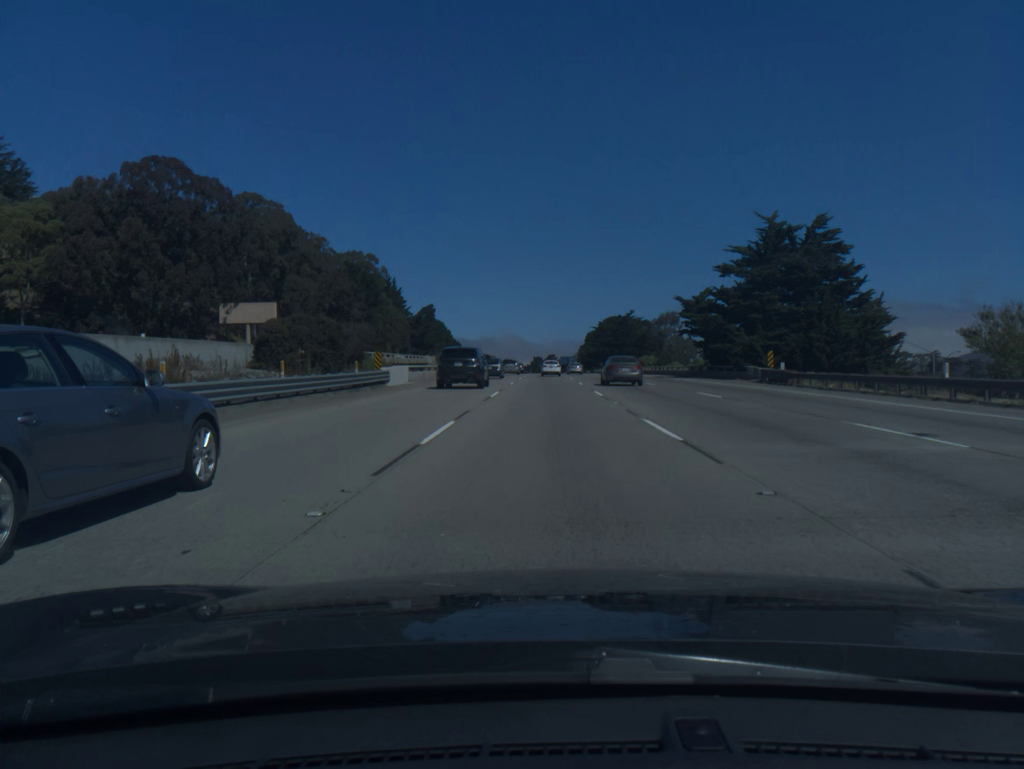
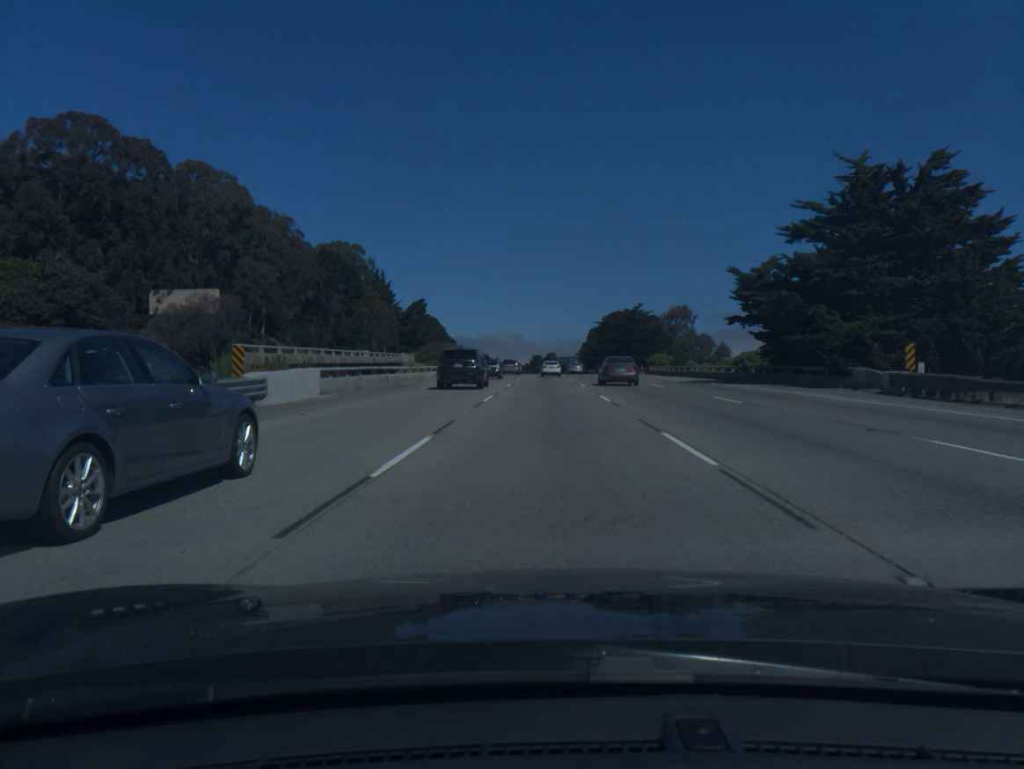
(0.0, +17.5) m; 0°
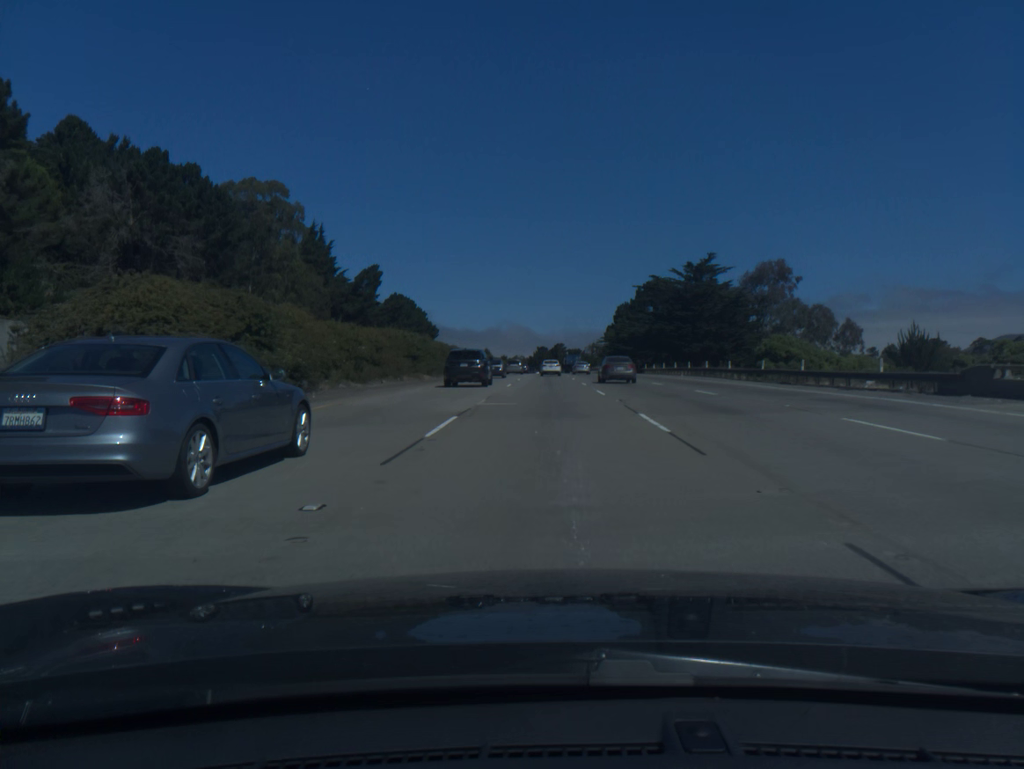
(0.0, +69.9) m; 0°
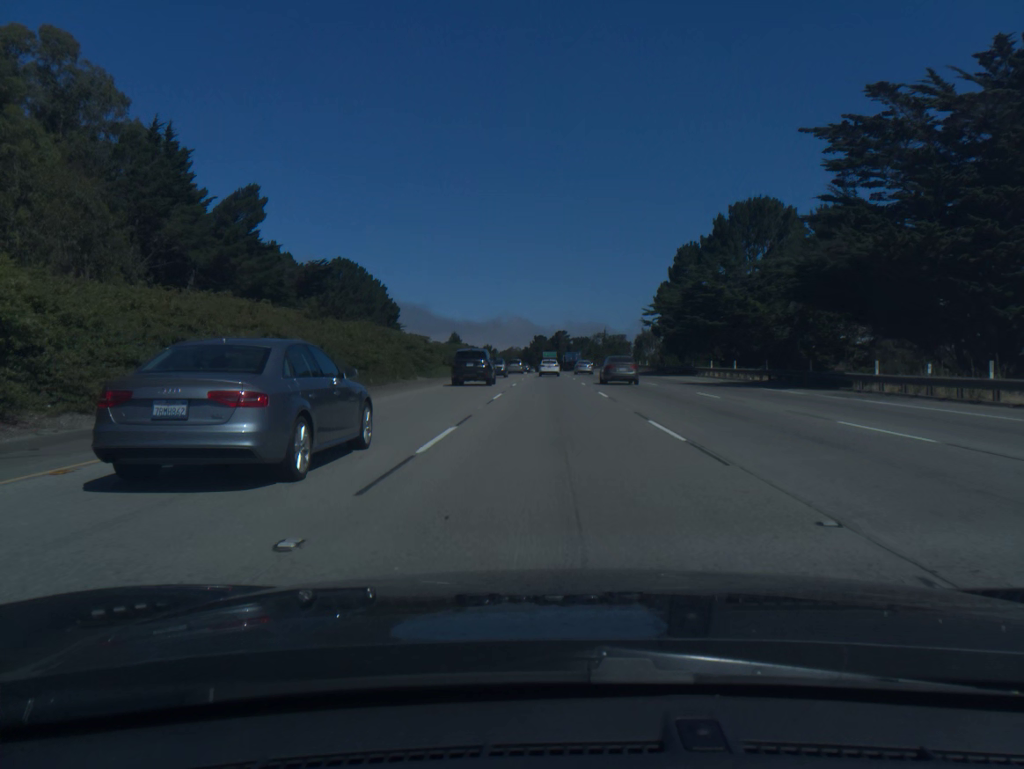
(-0.2, +70.0) m; 0°
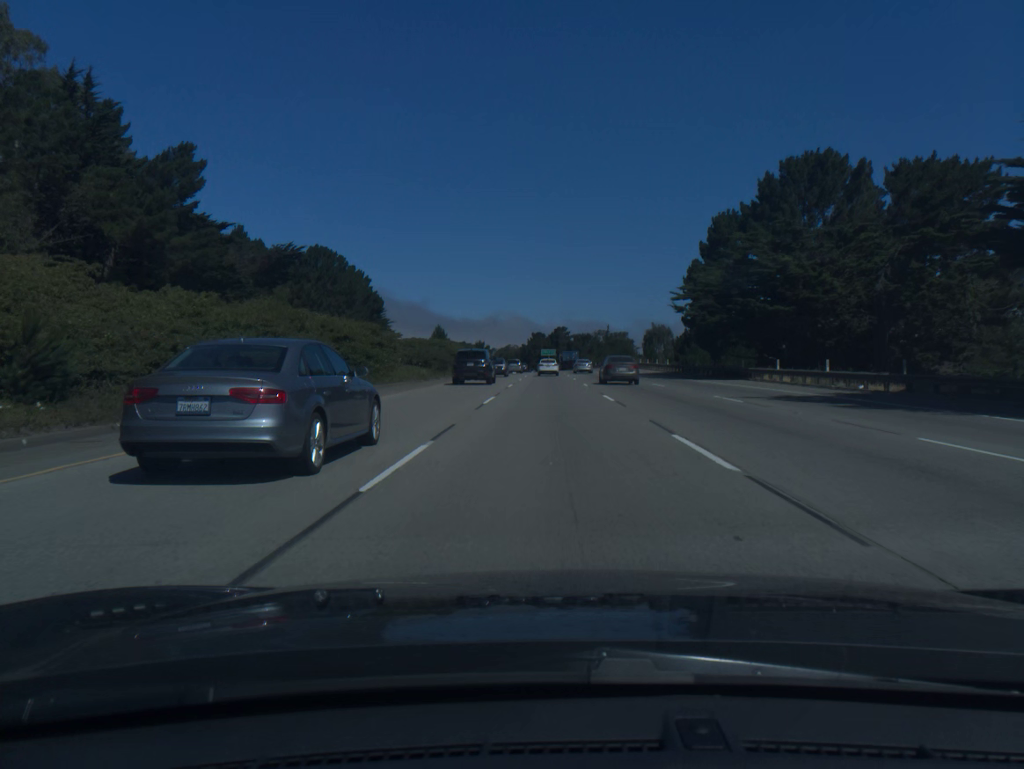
(0.0, +17.6) m; 0°
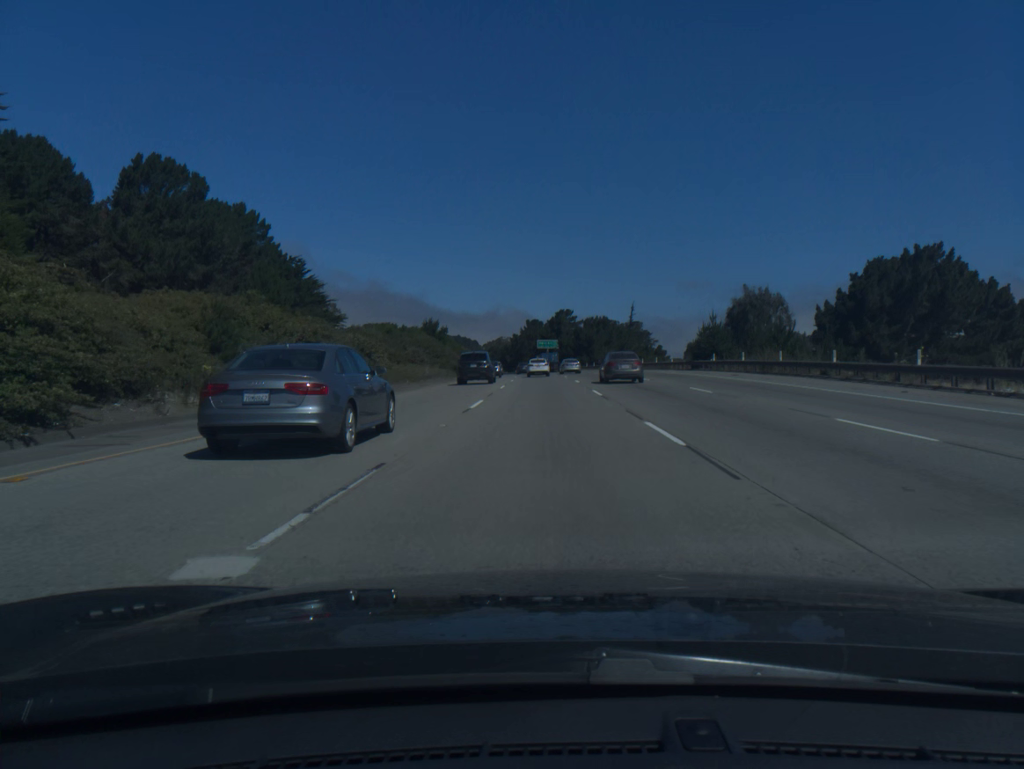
(+0.1, +70.3) m; 0°
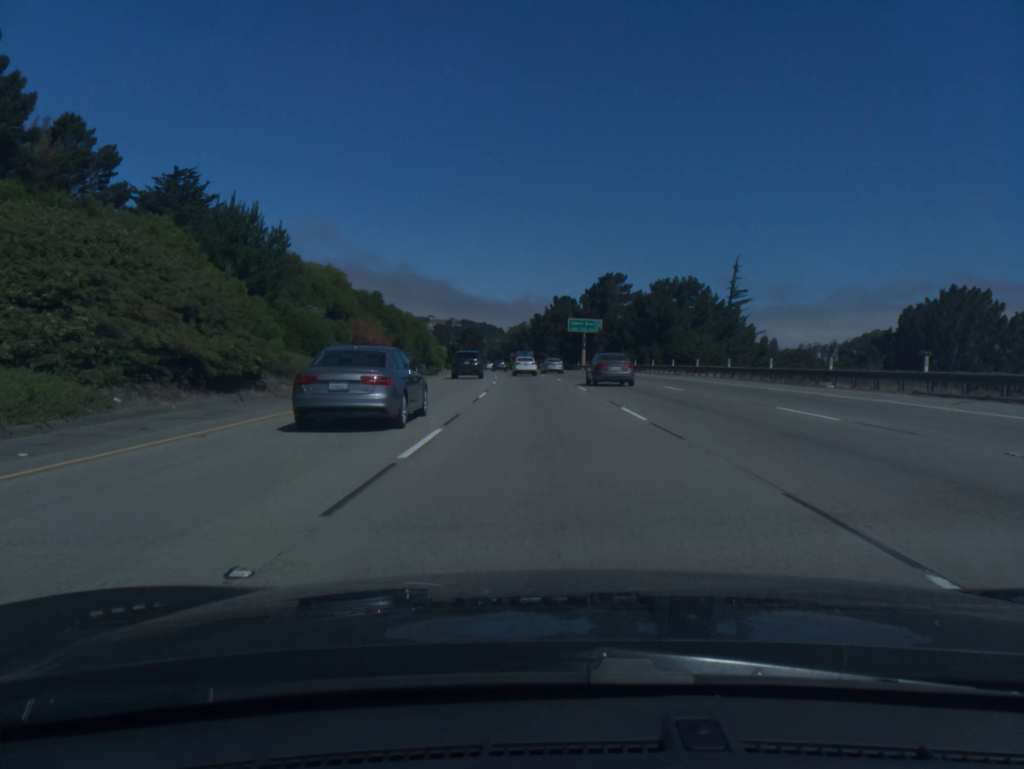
(-1.0, +69.1) m; -2°
